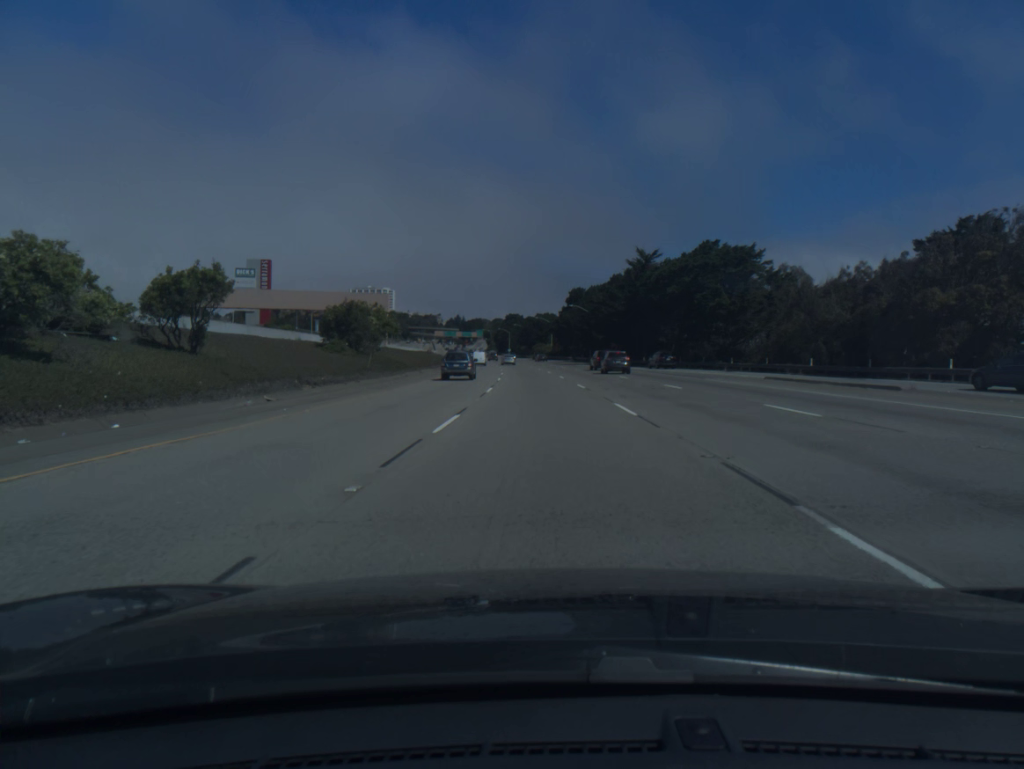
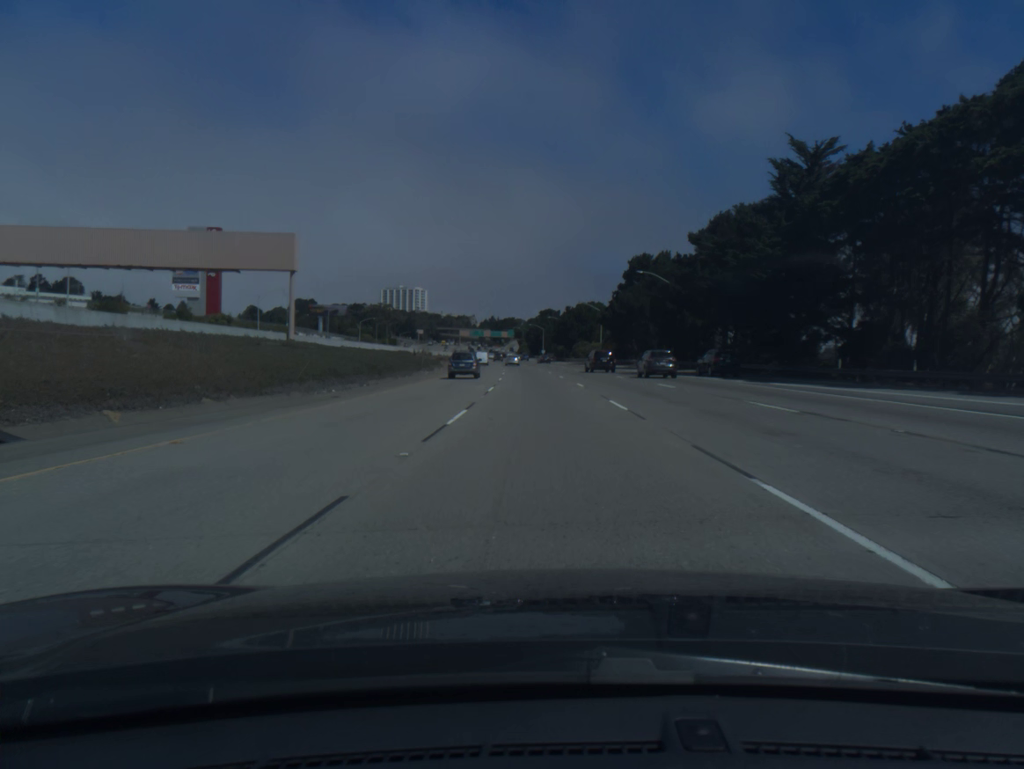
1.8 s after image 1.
(-1.3, +56.9) m; -3°
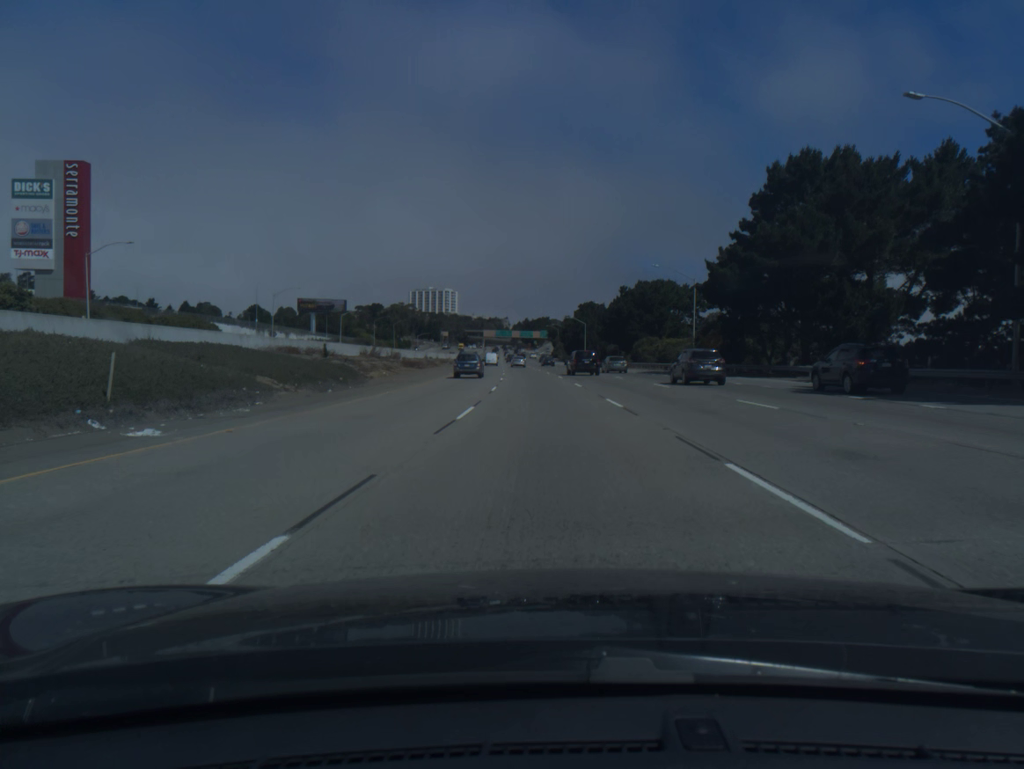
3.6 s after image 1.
(-1.3, +56.7) m; -3°
